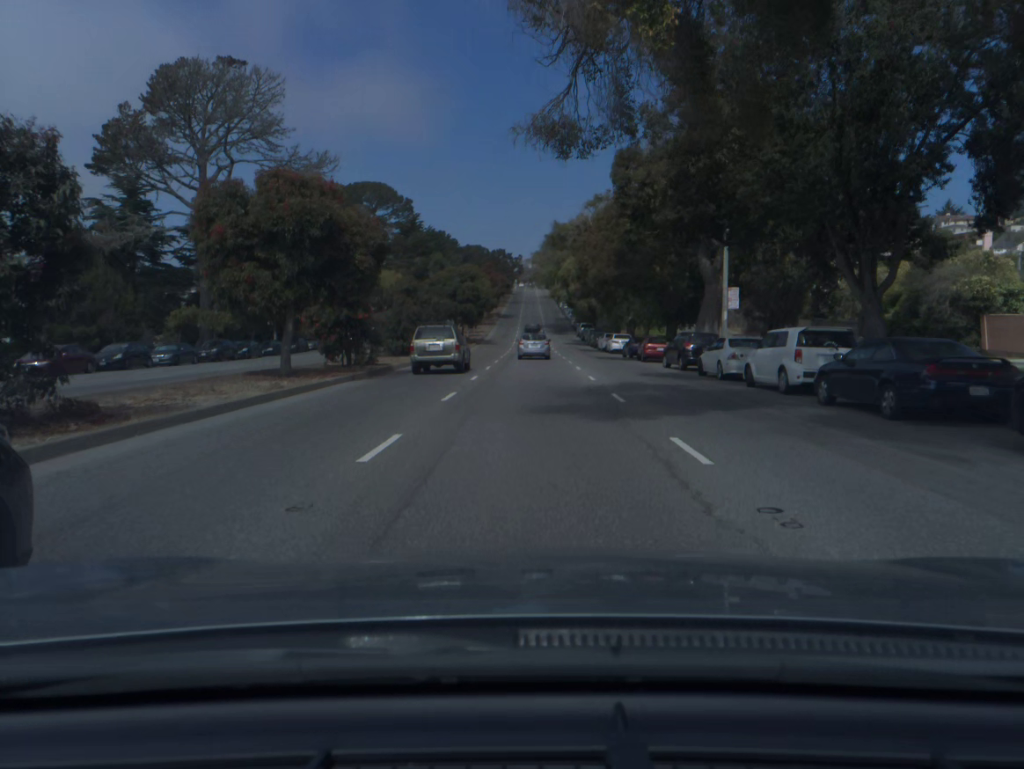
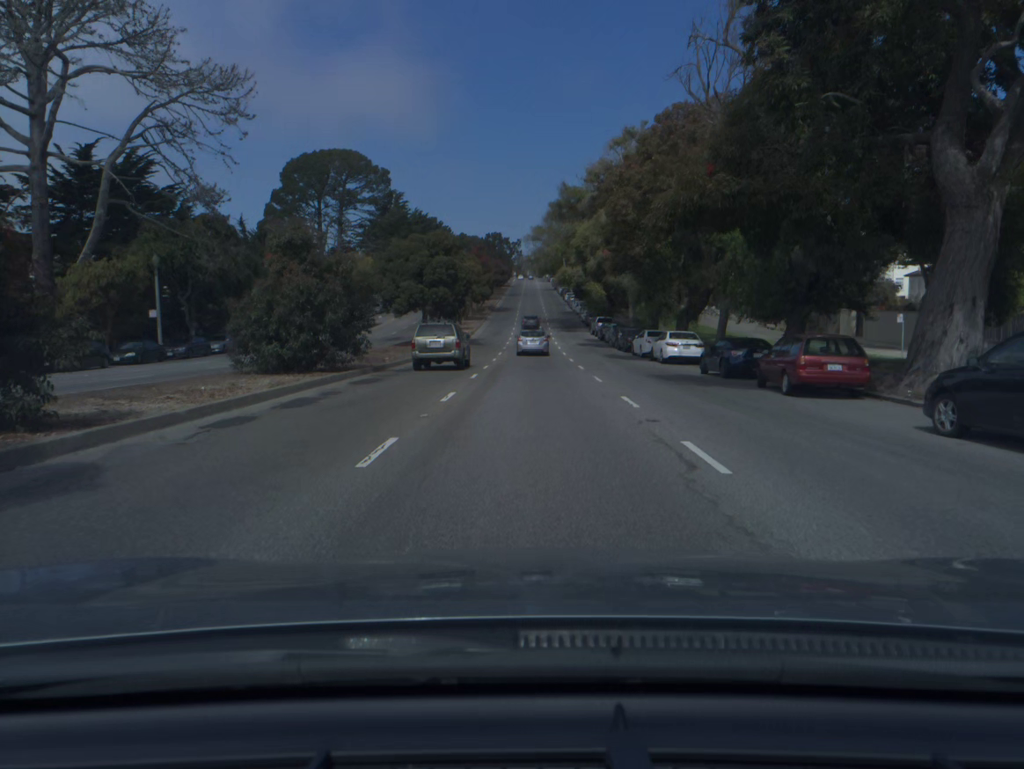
(0.0, +22.7) m; 0°
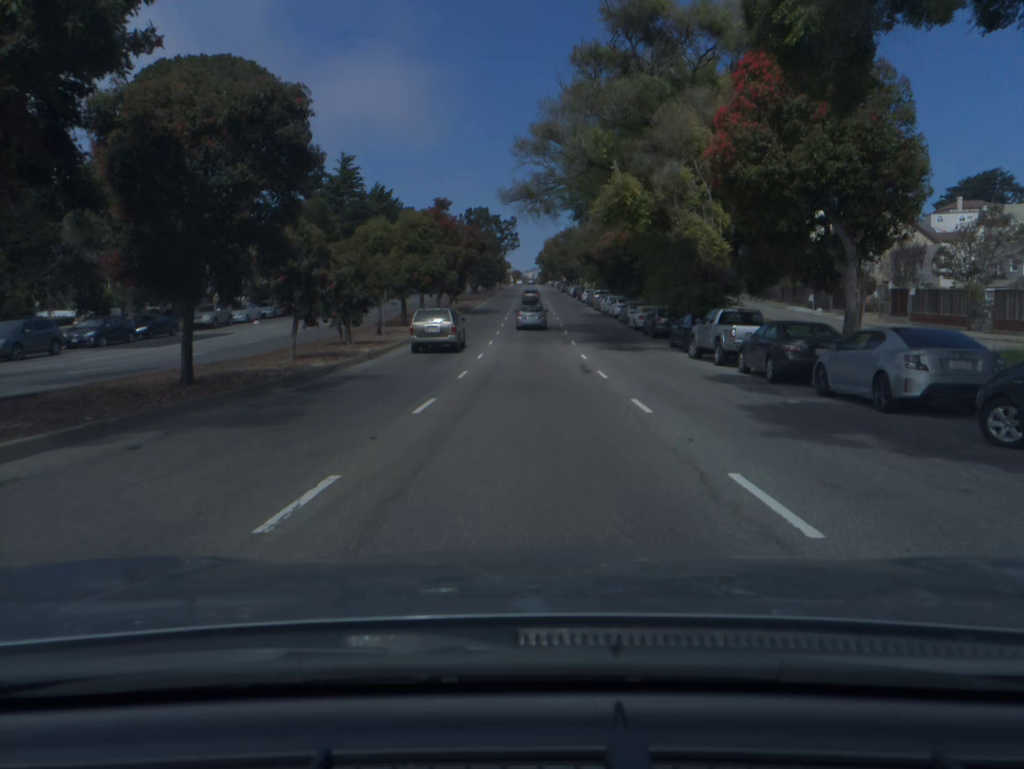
(+0.1, +46.1) m; 0°
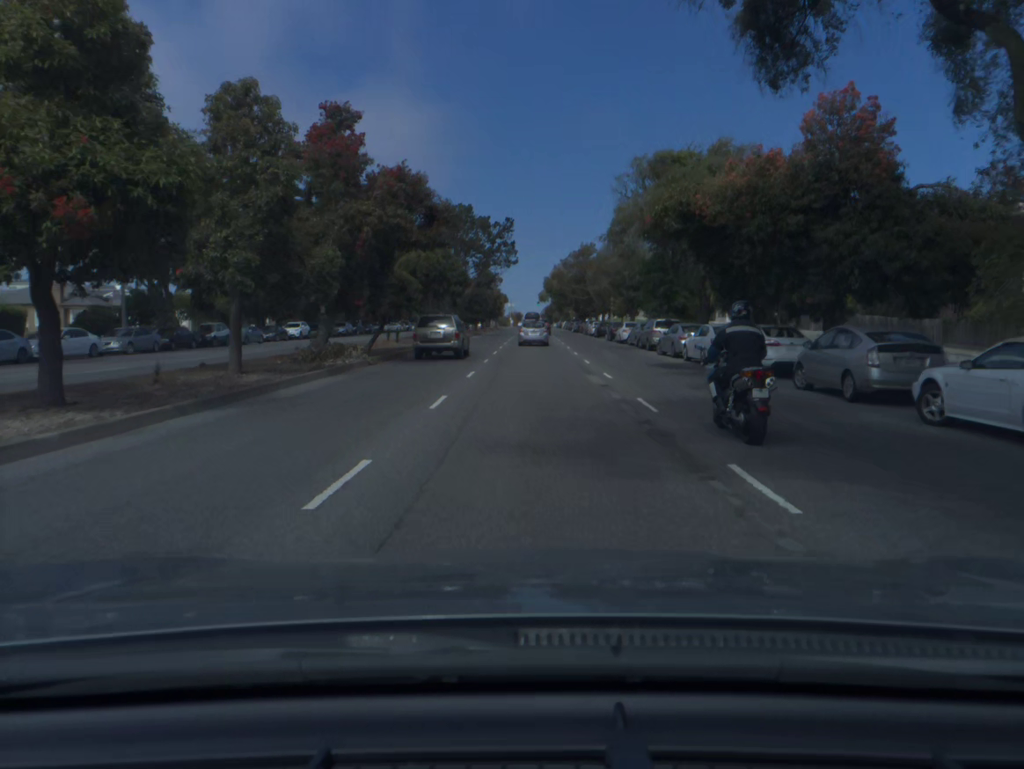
(-0.1, +35.2) m; 0°
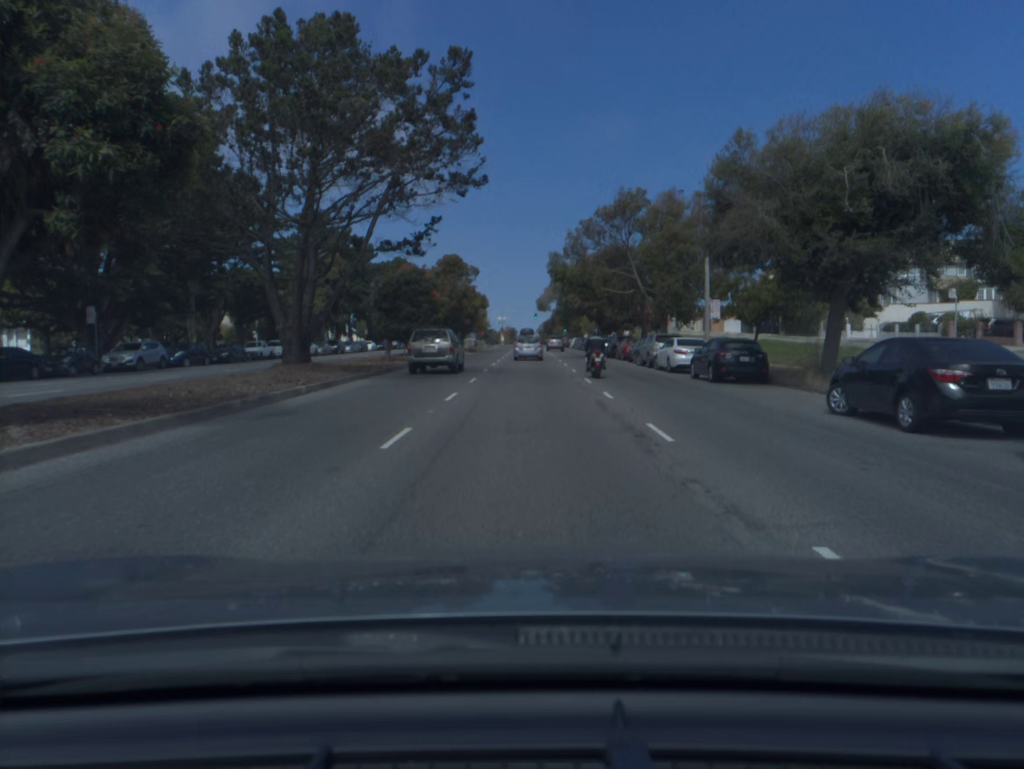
(+0.3, +46.5) m; 0°
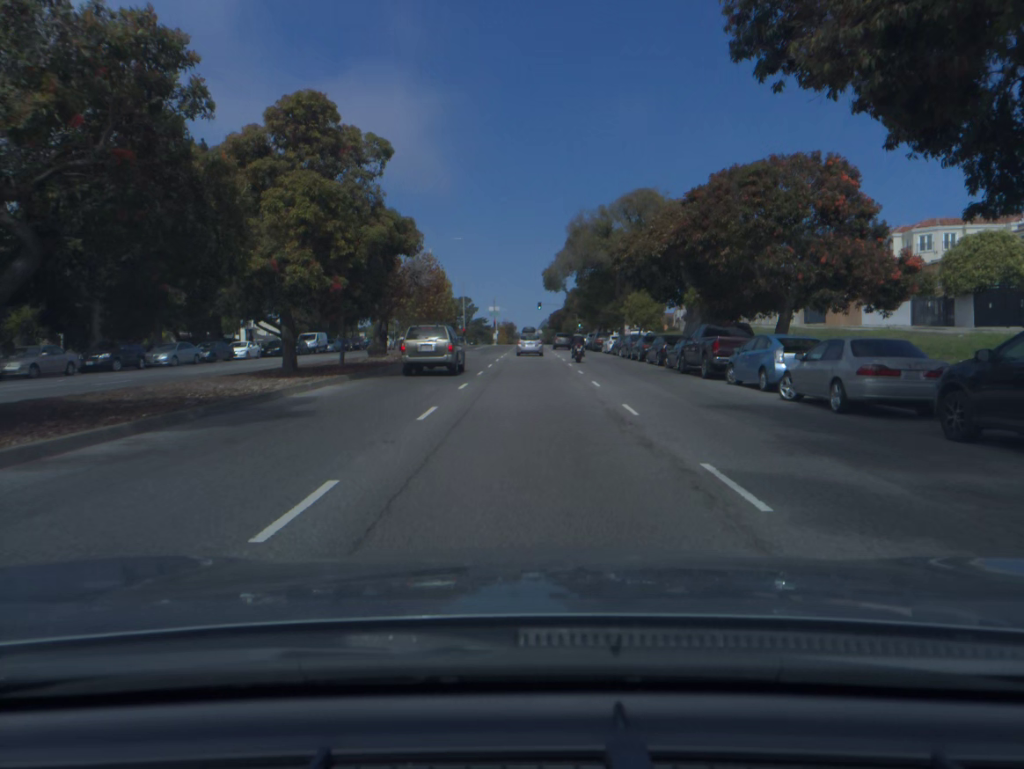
(0.0, +47.2) m; 0°
